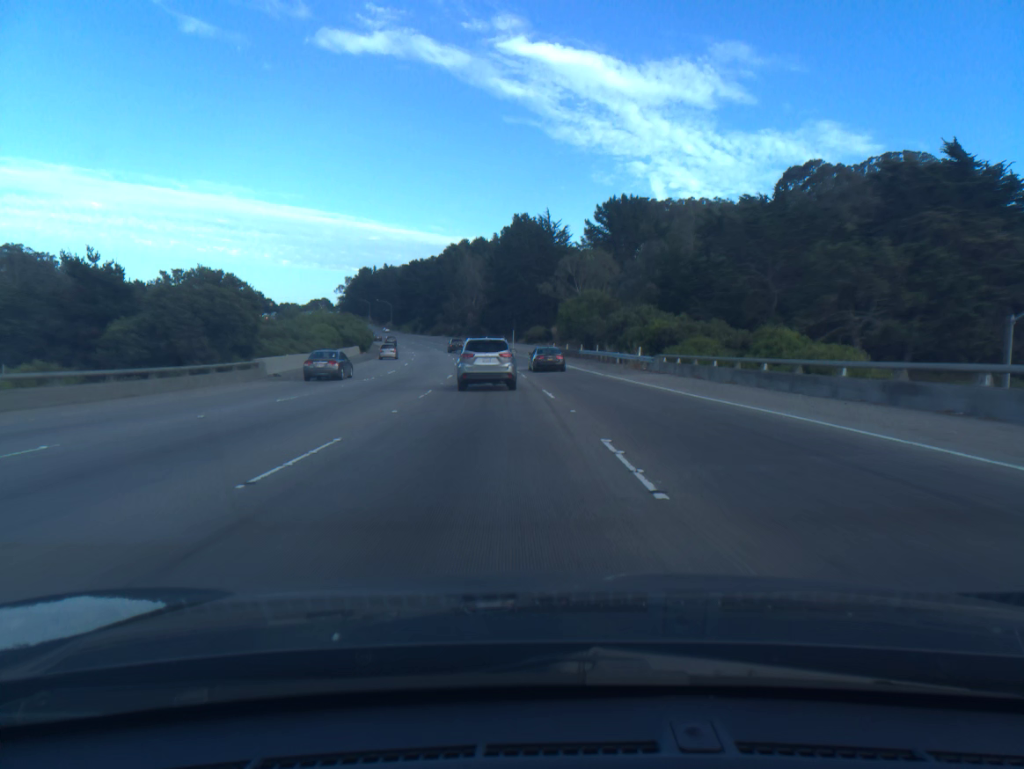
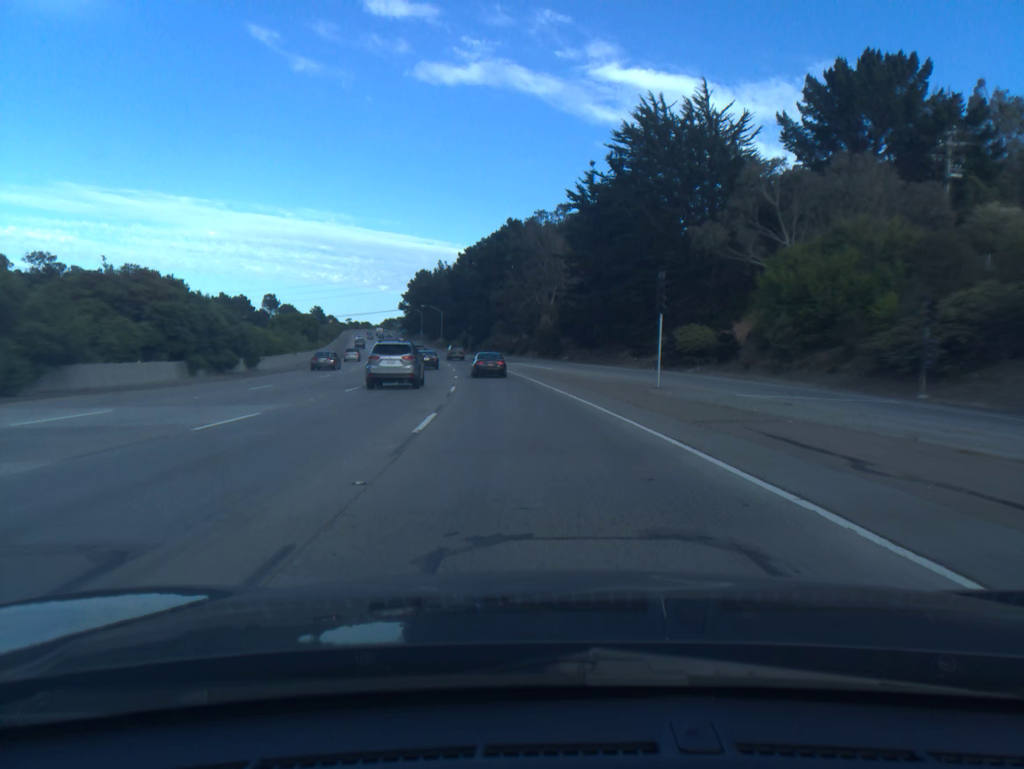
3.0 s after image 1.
(-5.3, +88.0) m; -7°
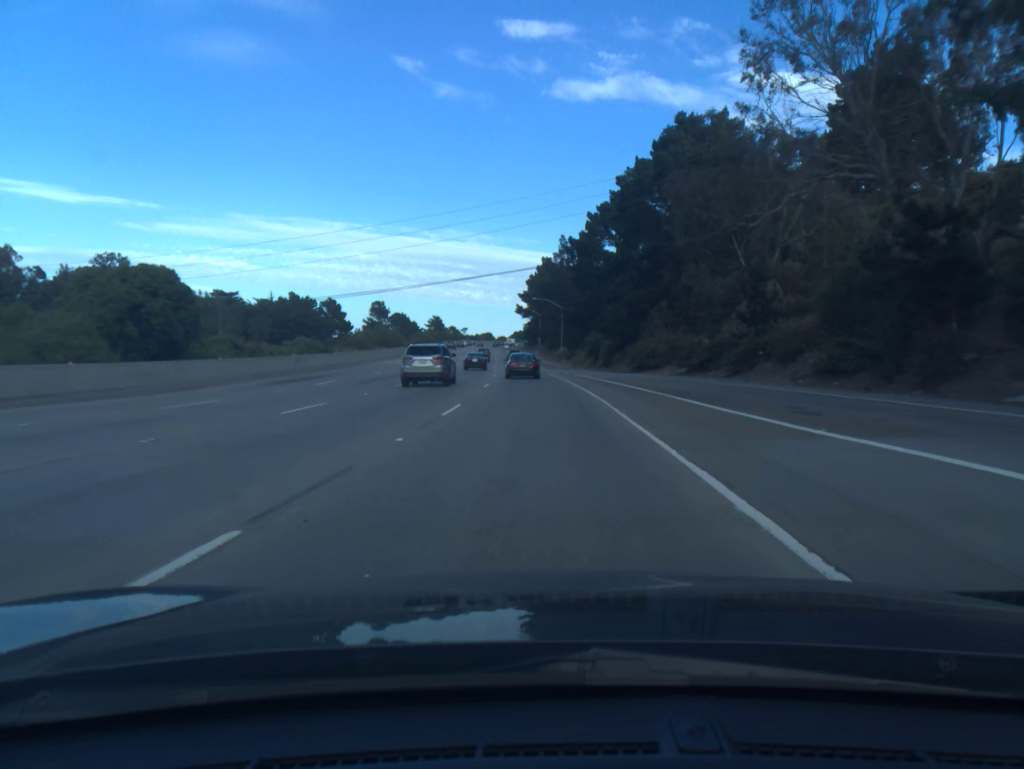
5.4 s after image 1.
(-5.6, +69.0) m; -10°
